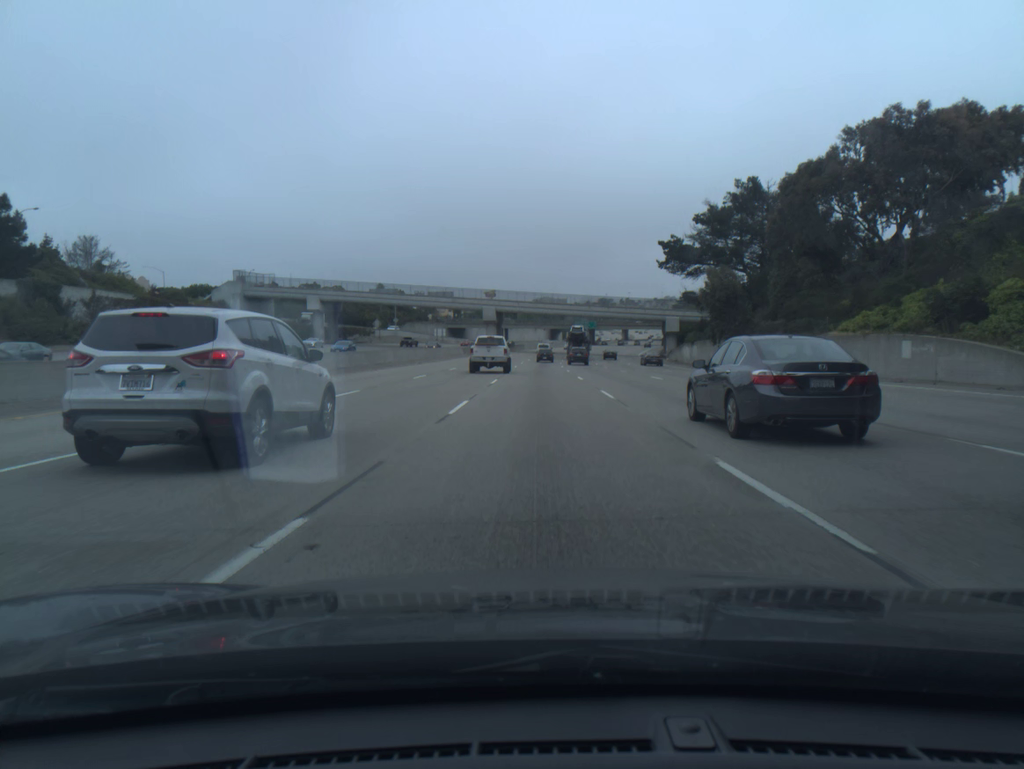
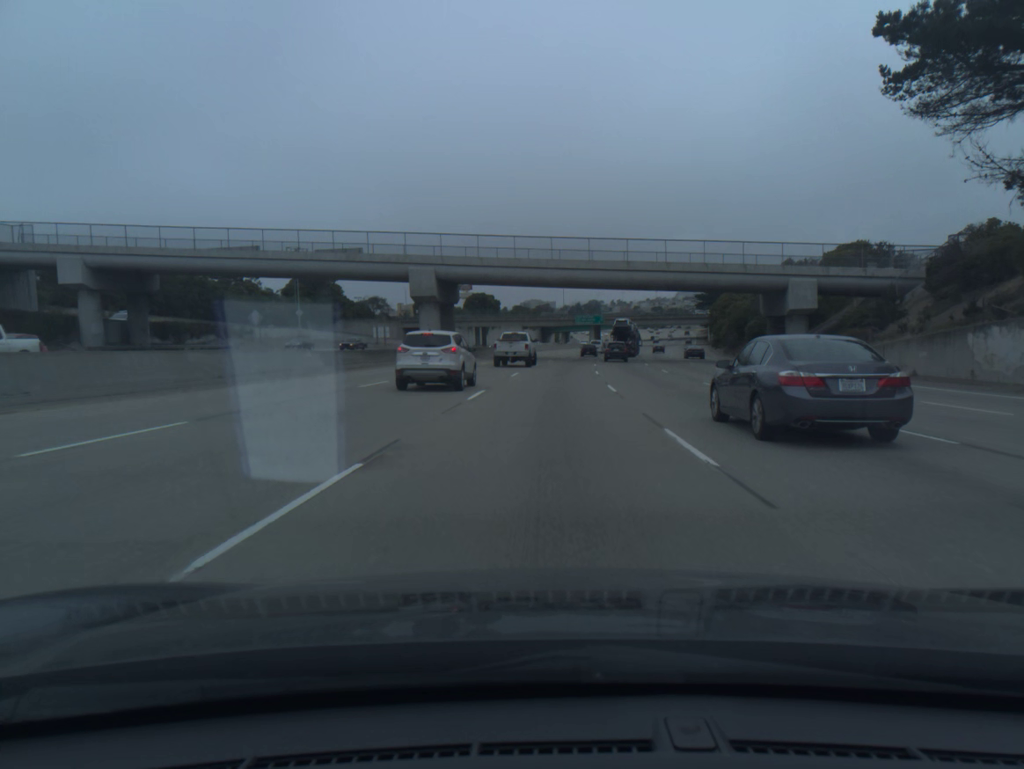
(+0.2, +68.2) m; +1°
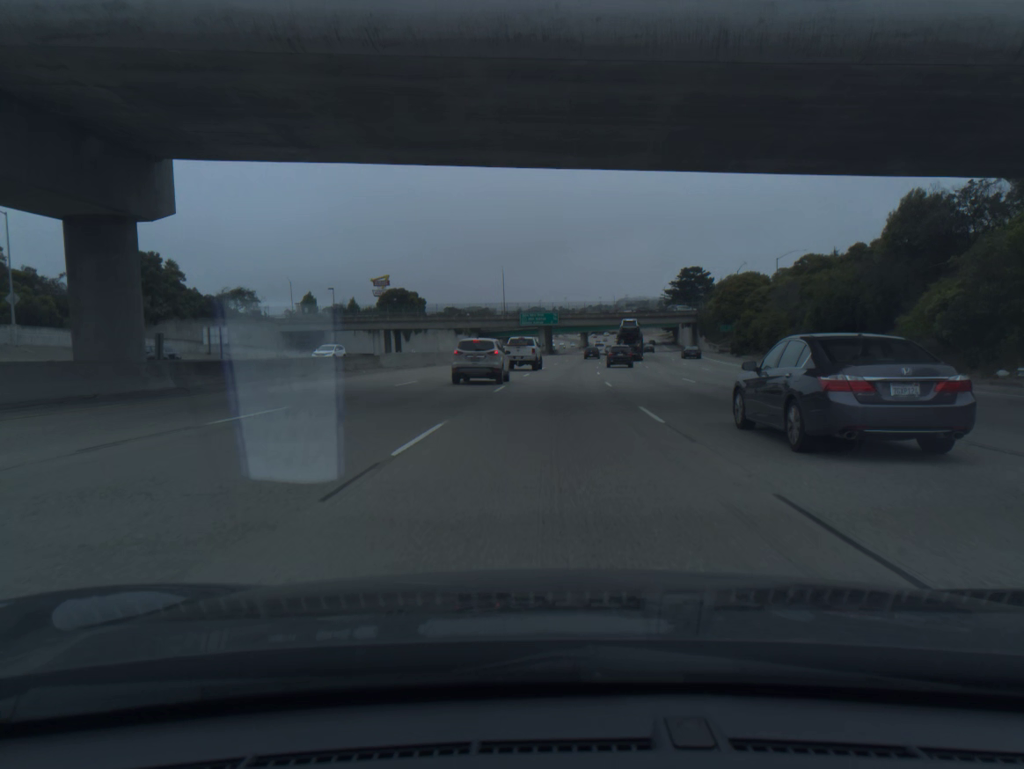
(+1.7, +51.9) m; +4°
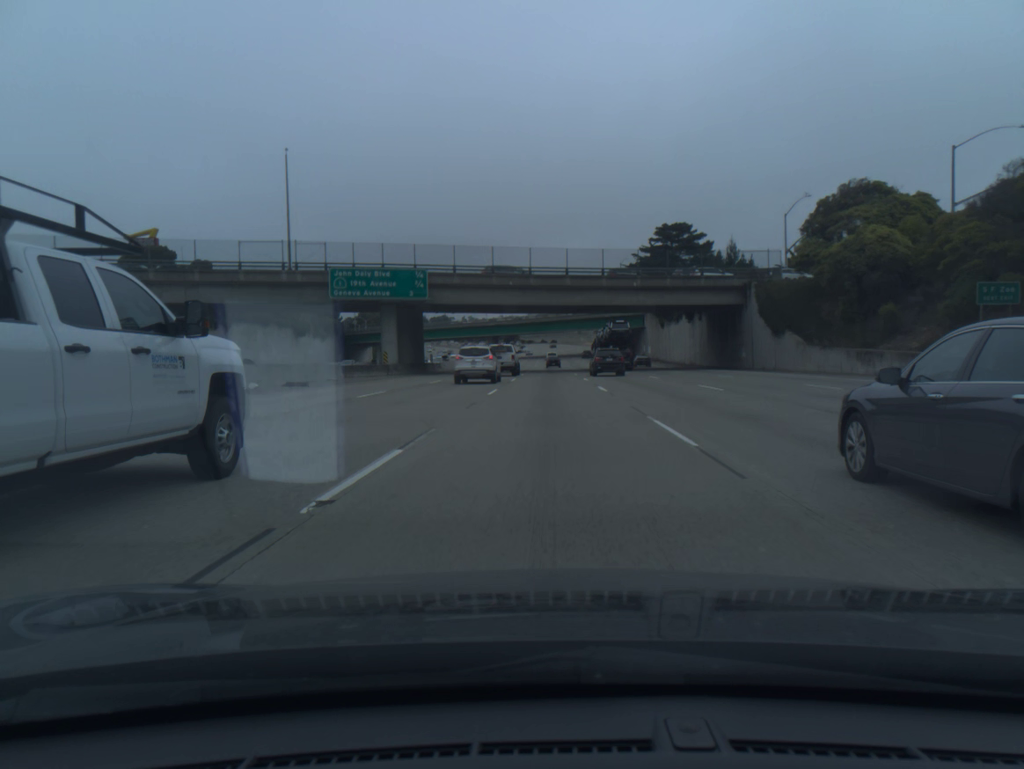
(+5.5, +88.4) m; +7°
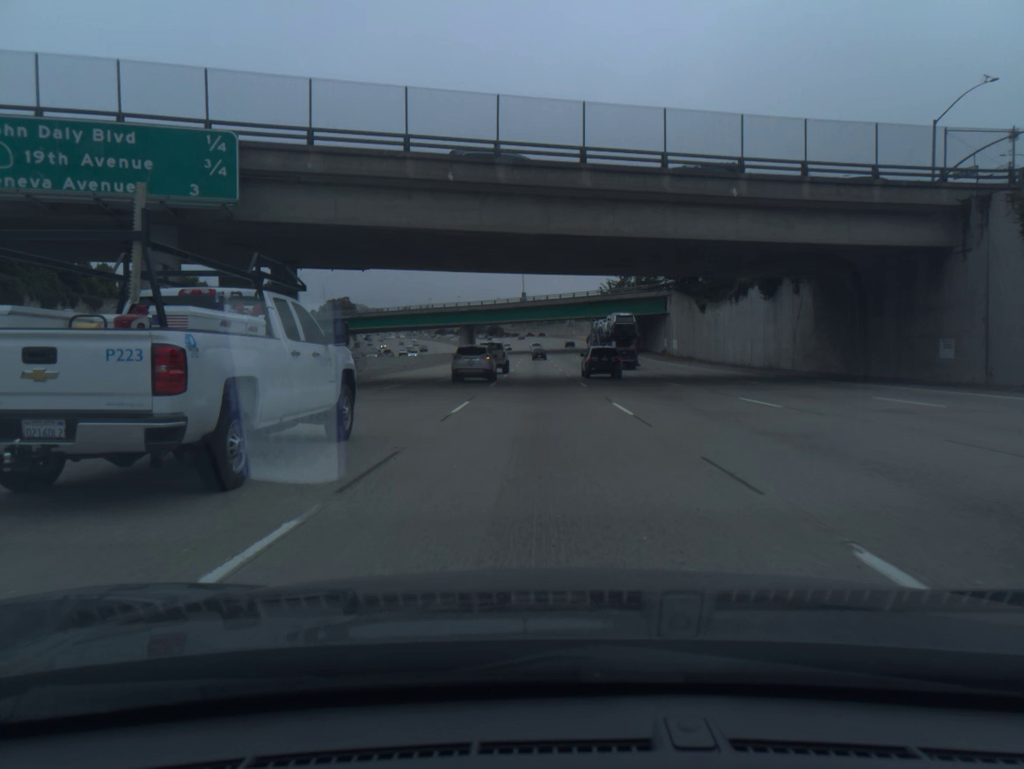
(+0.4, +36.4) m; +1°
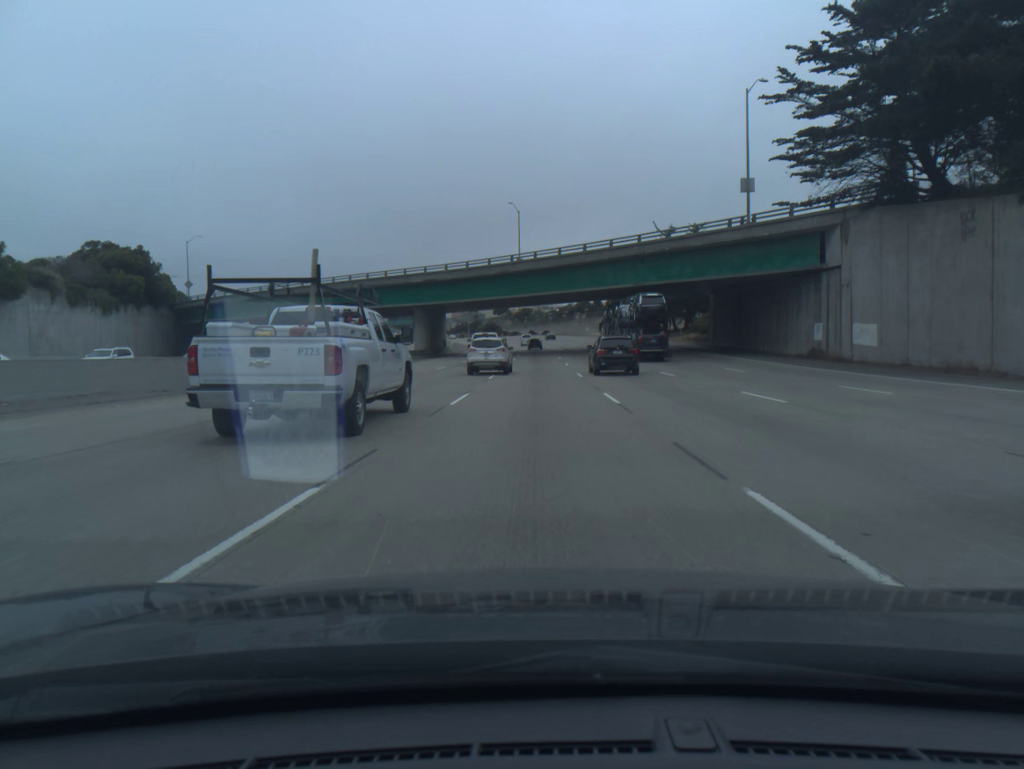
(0.0, +55.5) m; 0°
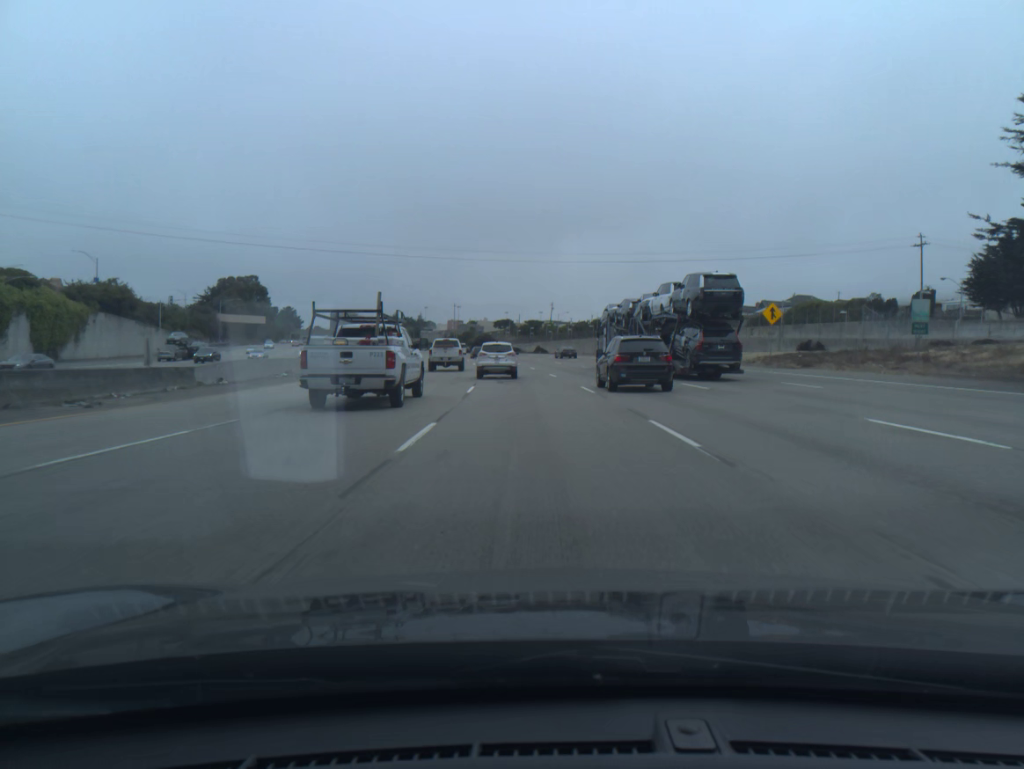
(-0.3, +92.8) m; -1°
